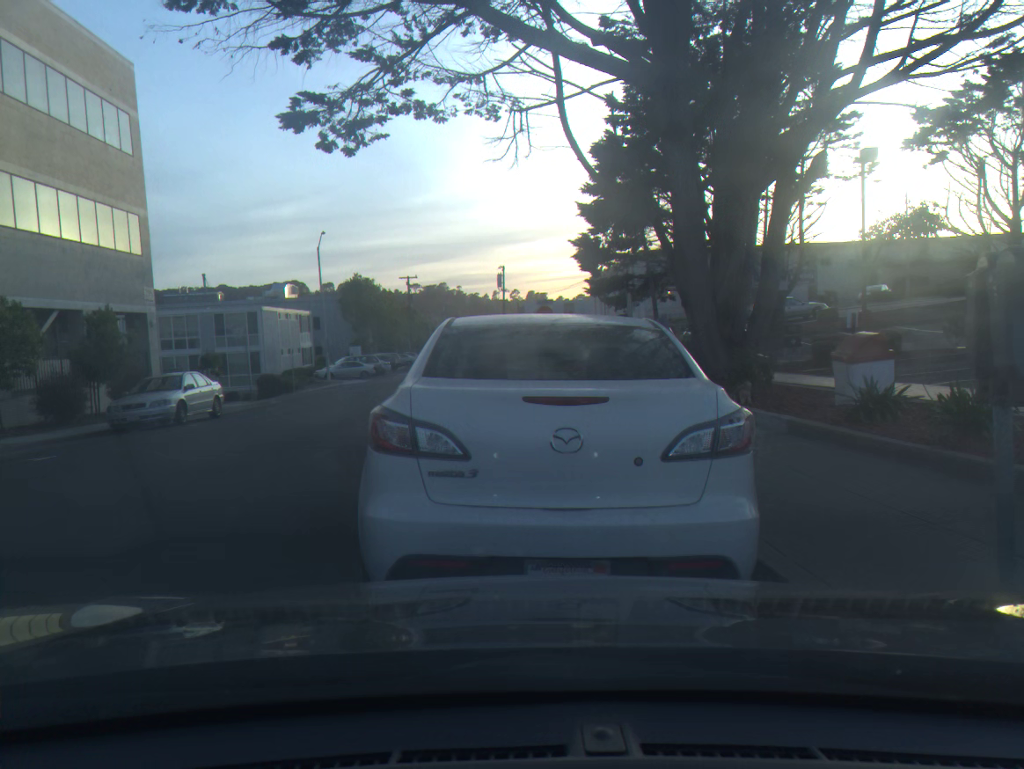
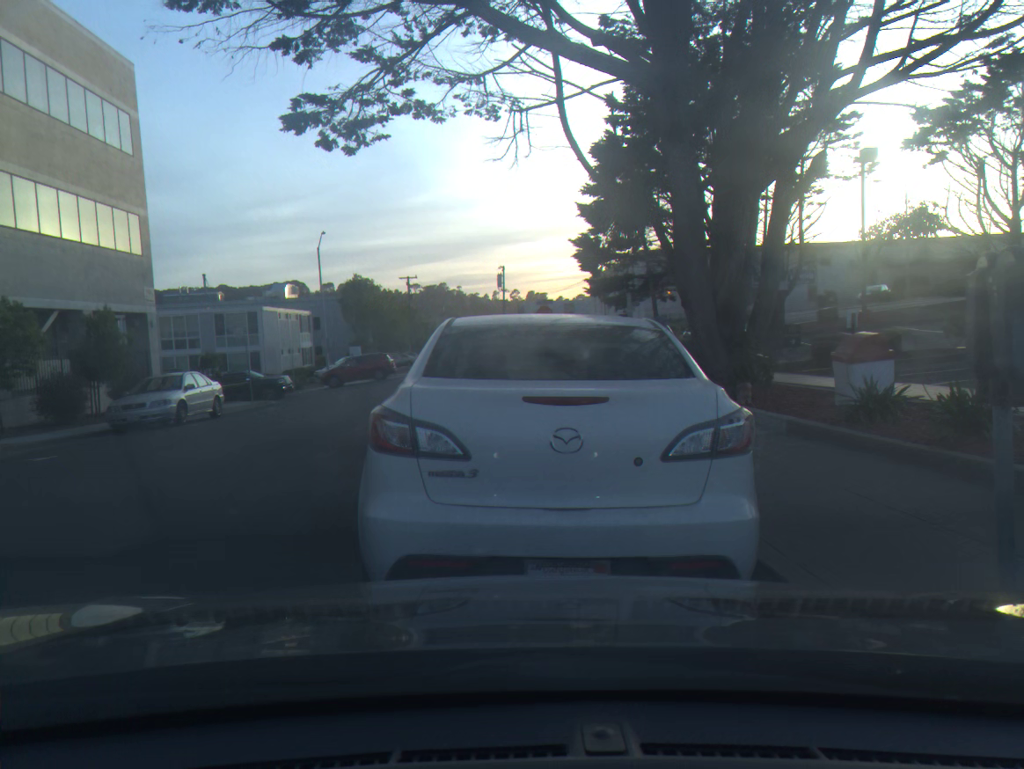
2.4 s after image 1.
(0.0, 0.0) m; 0°
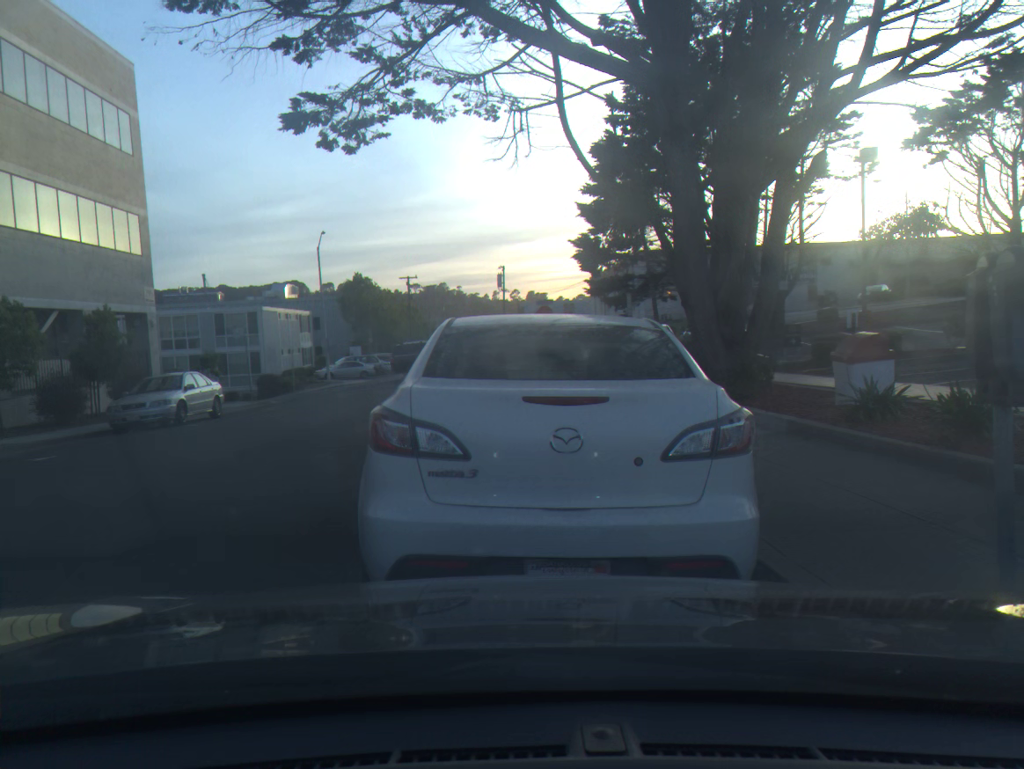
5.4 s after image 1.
(0.0, 0.0) m; 0°
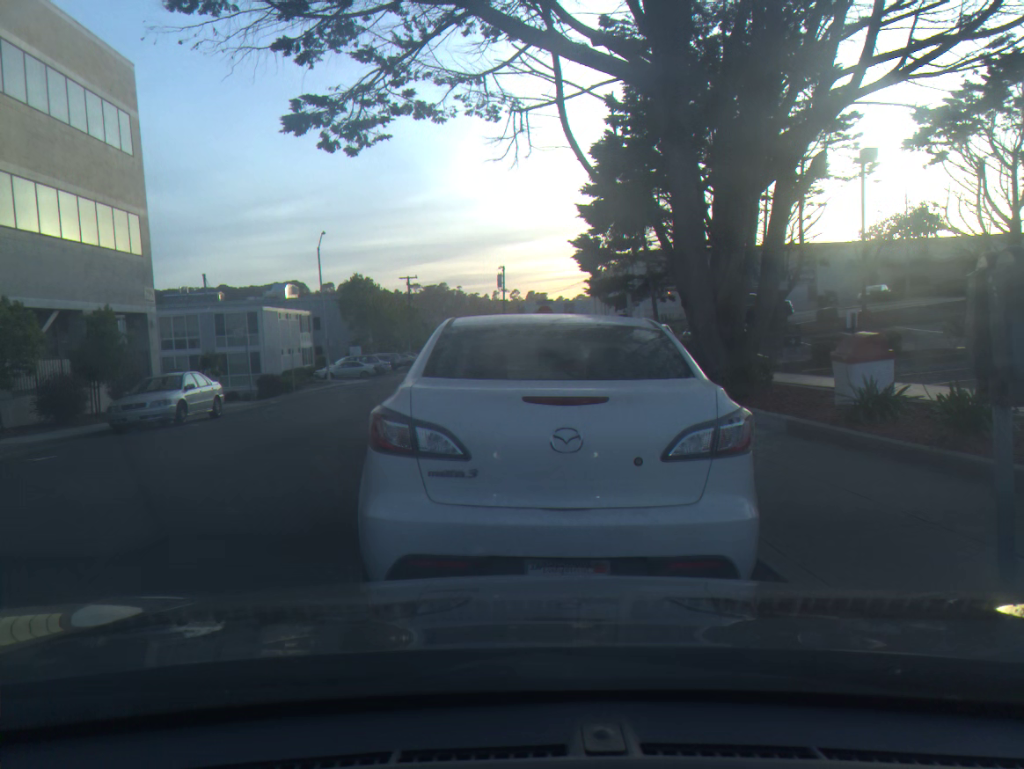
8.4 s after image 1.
(0.0, 0.0) m; 0°
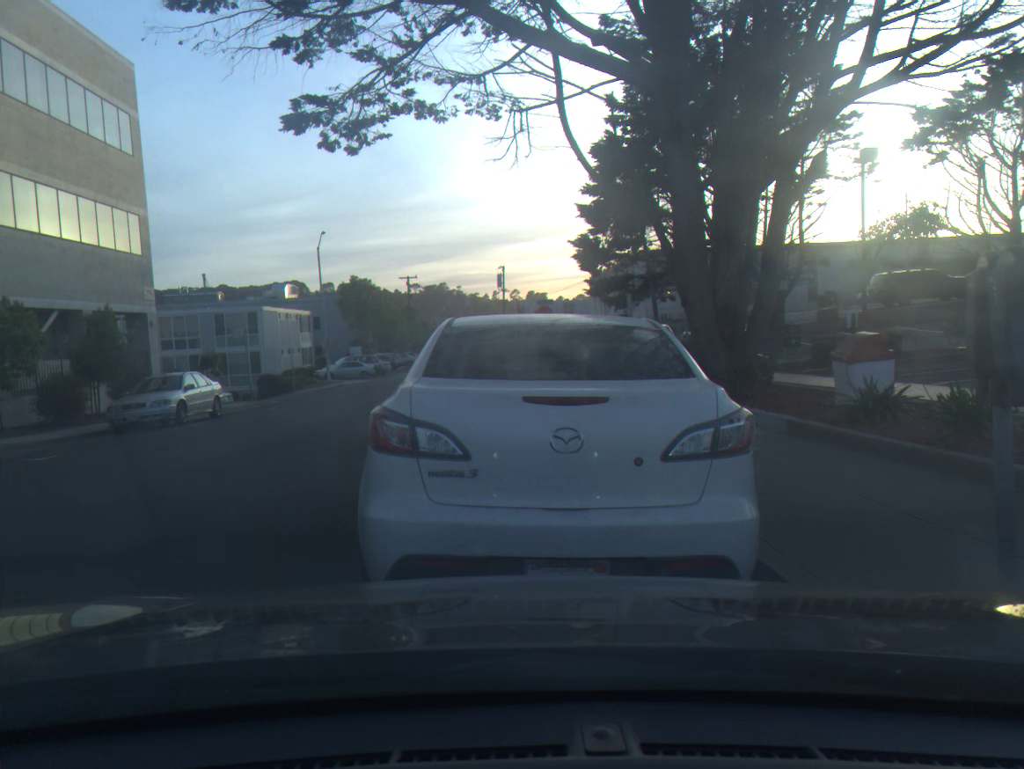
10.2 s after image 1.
(0.0, 0.0) m; 0°
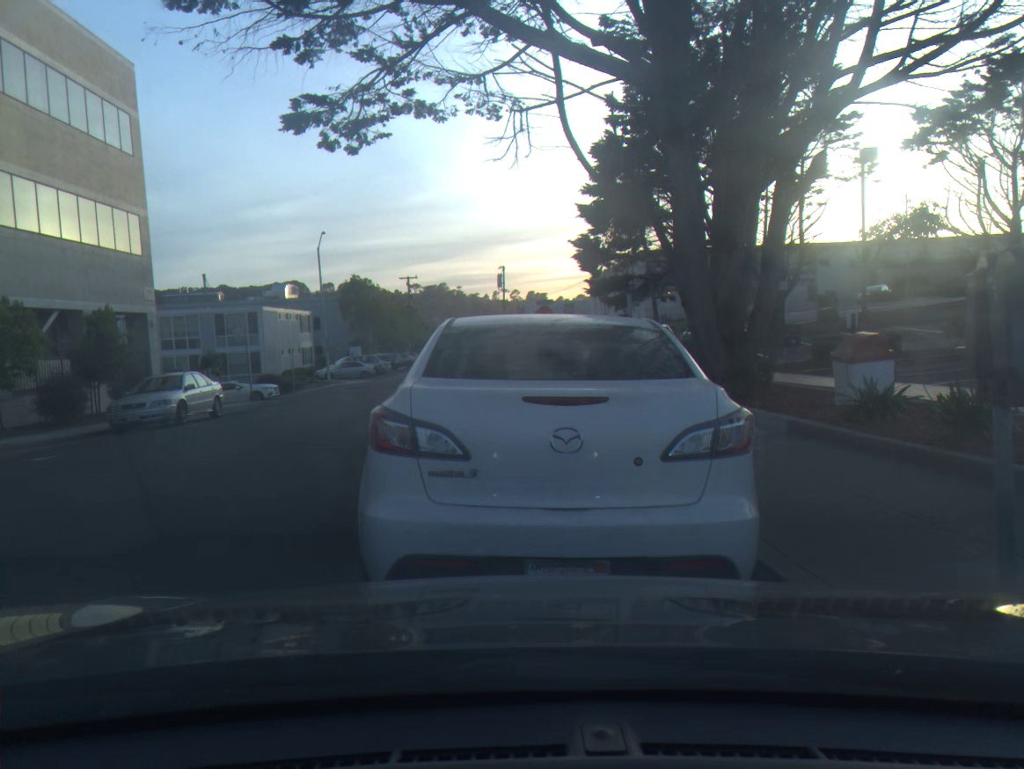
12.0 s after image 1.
(0.0, 0.0) m; 0°
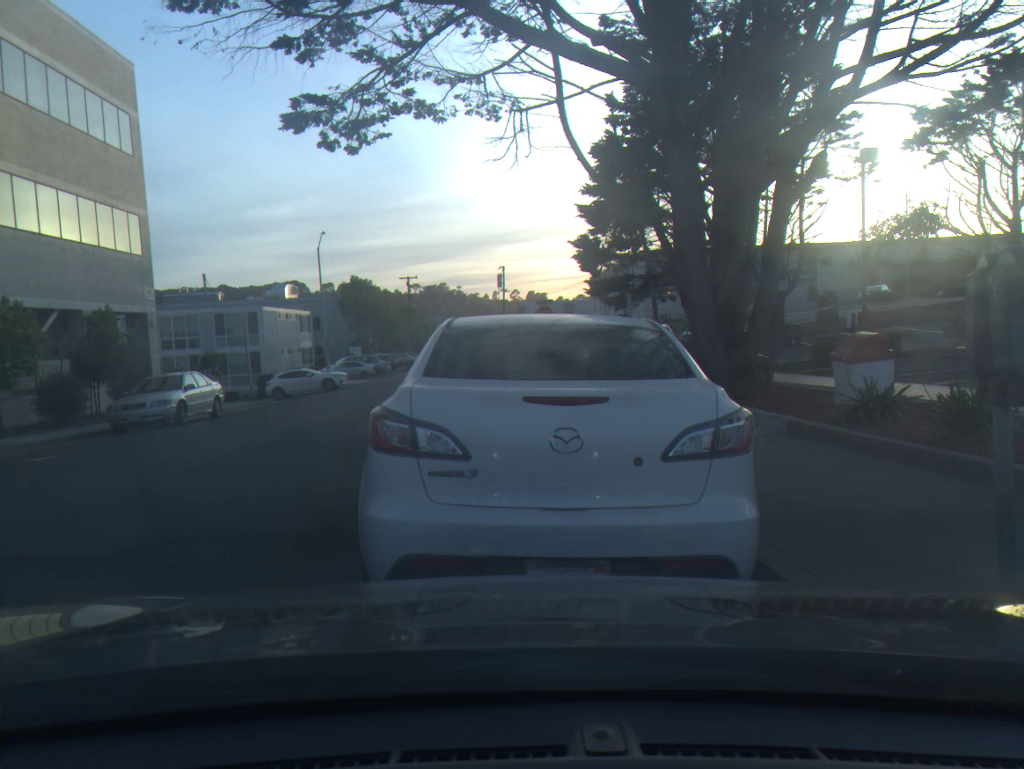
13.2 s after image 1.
(0.0, 0.0) m; 0°
